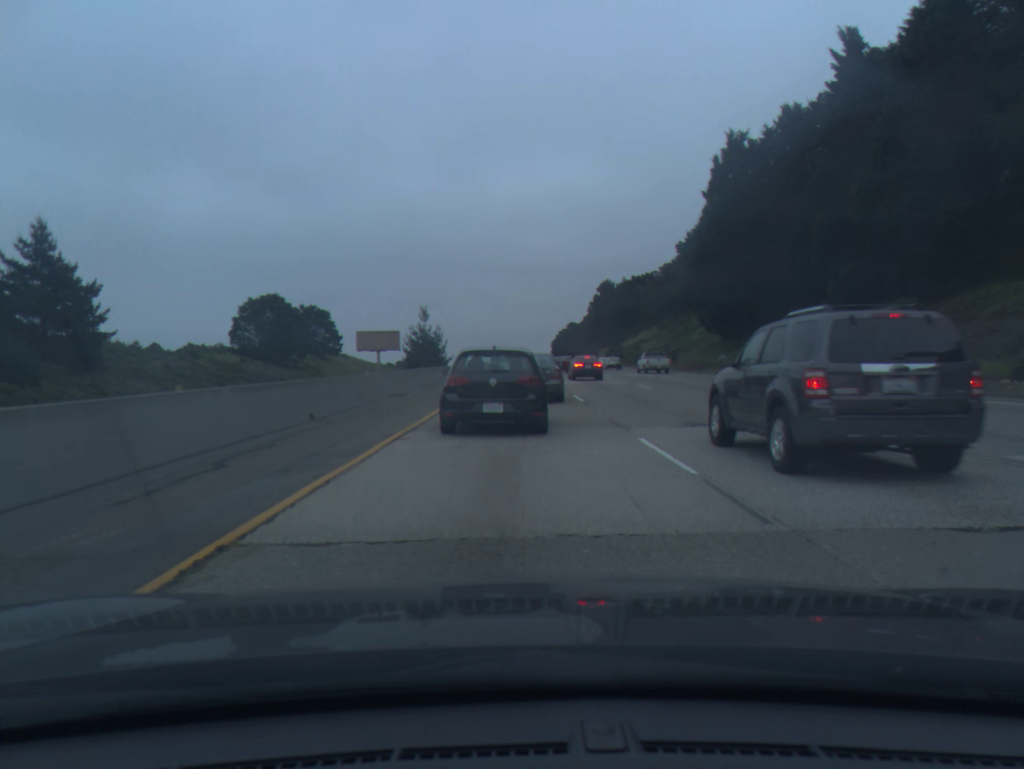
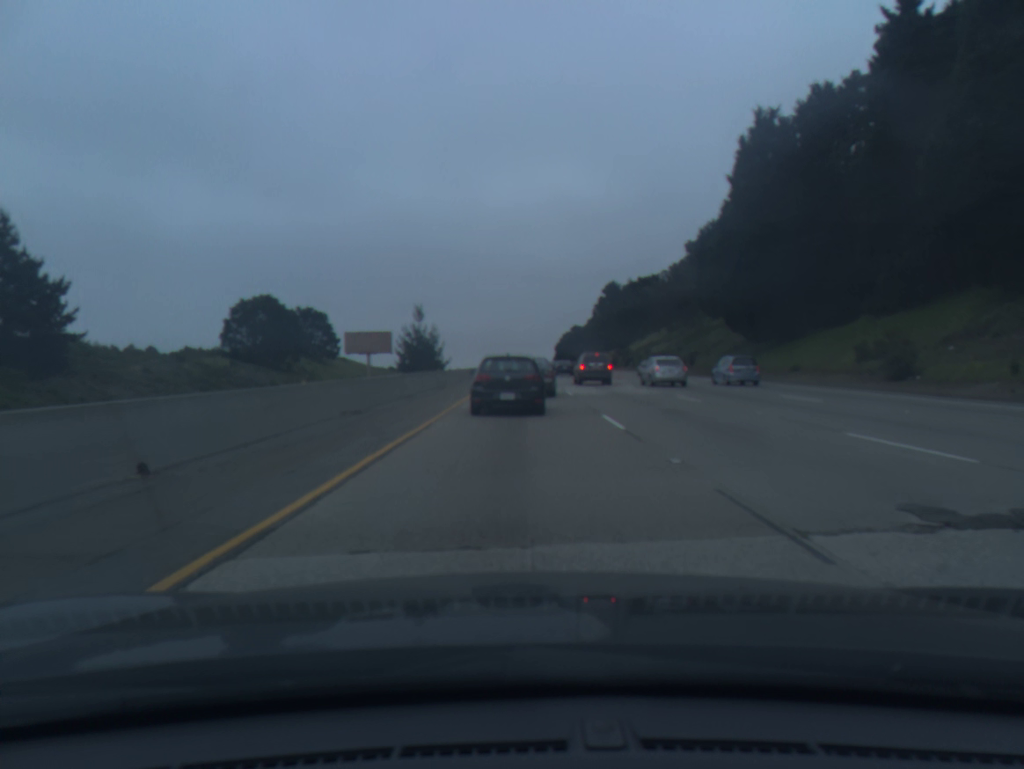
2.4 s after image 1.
(+0.1, +8.2) m; +1°
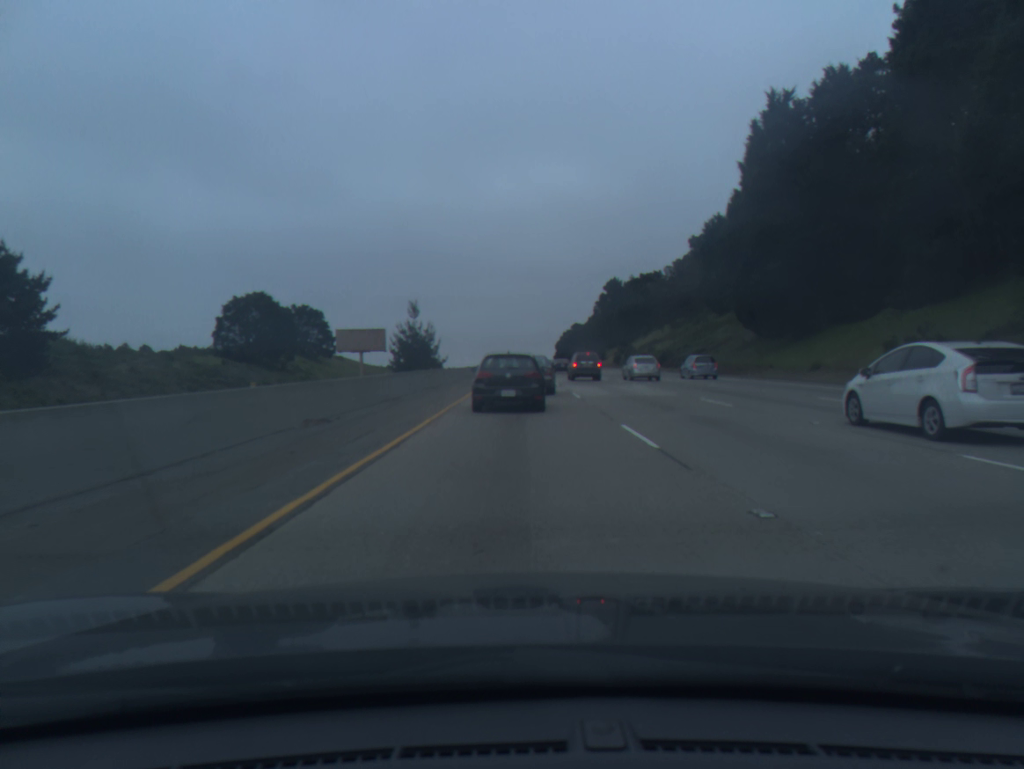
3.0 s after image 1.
(0.0, +3.4) m; 0°
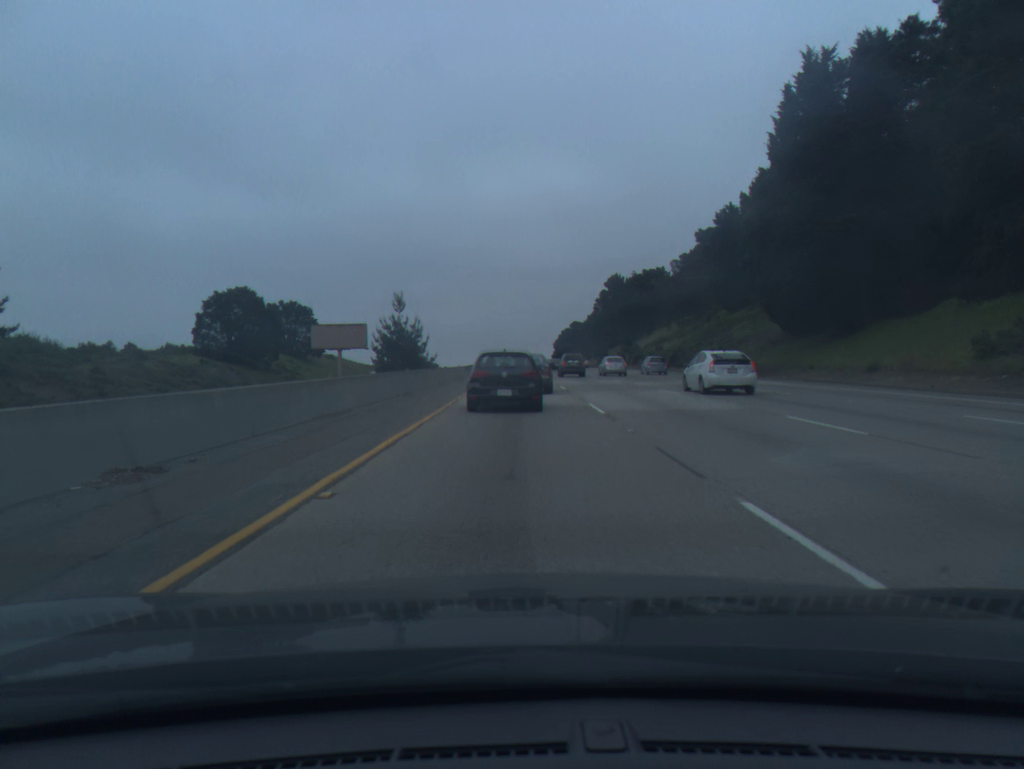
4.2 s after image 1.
(0.0, +8.0) m; -1°
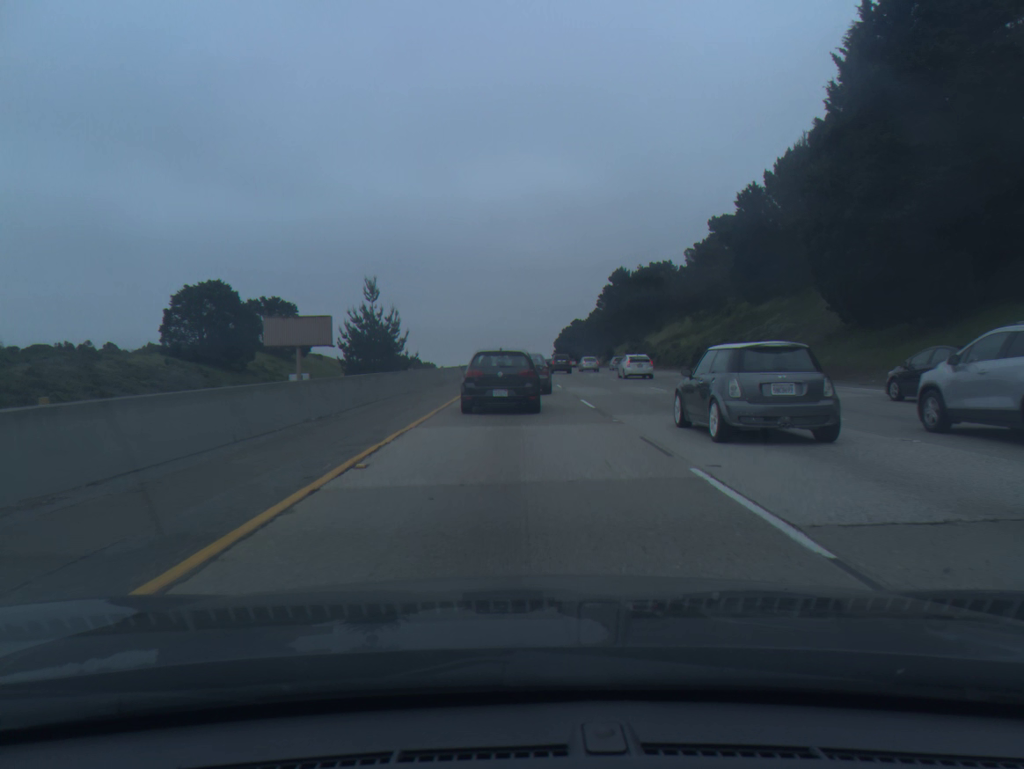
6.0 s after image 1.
(0.0, +12.7) m; 0°
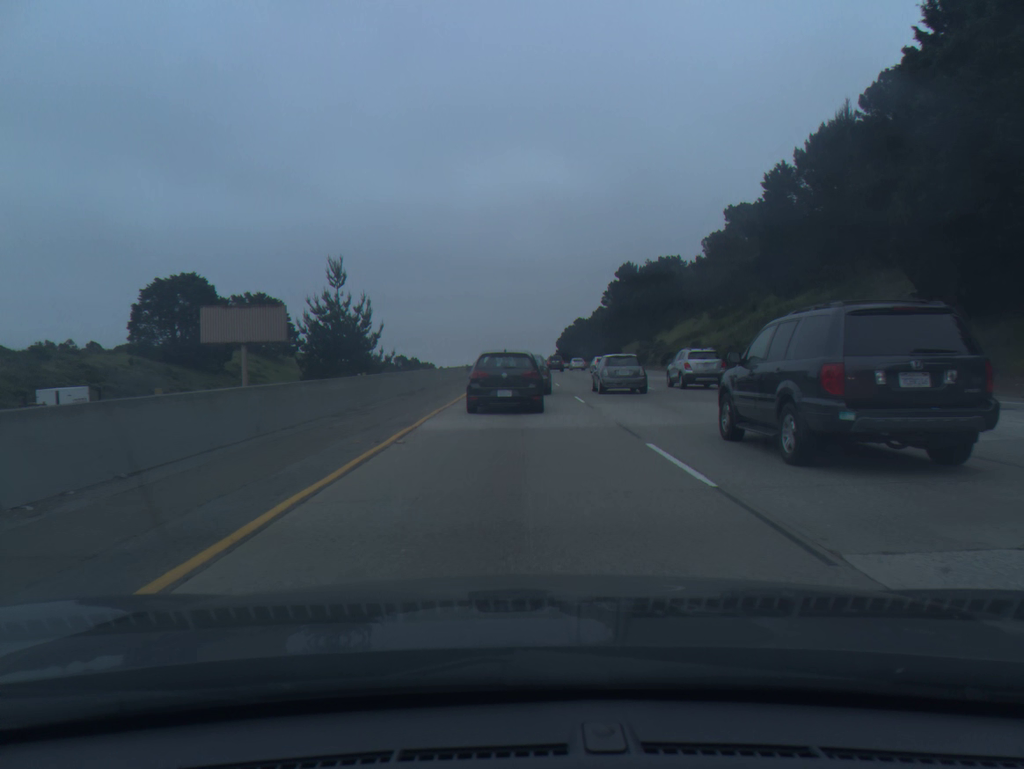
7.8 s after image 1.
(0.0, +11.8) m; 0°
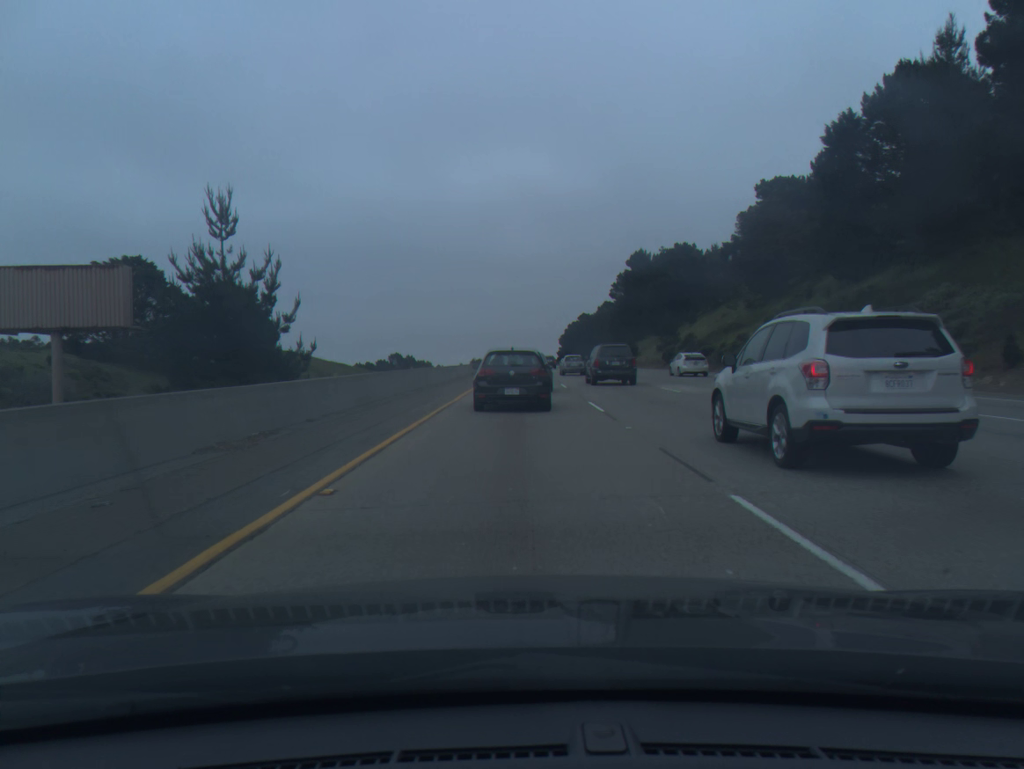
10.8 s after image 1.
(0.0, +19.1) m; 0°
